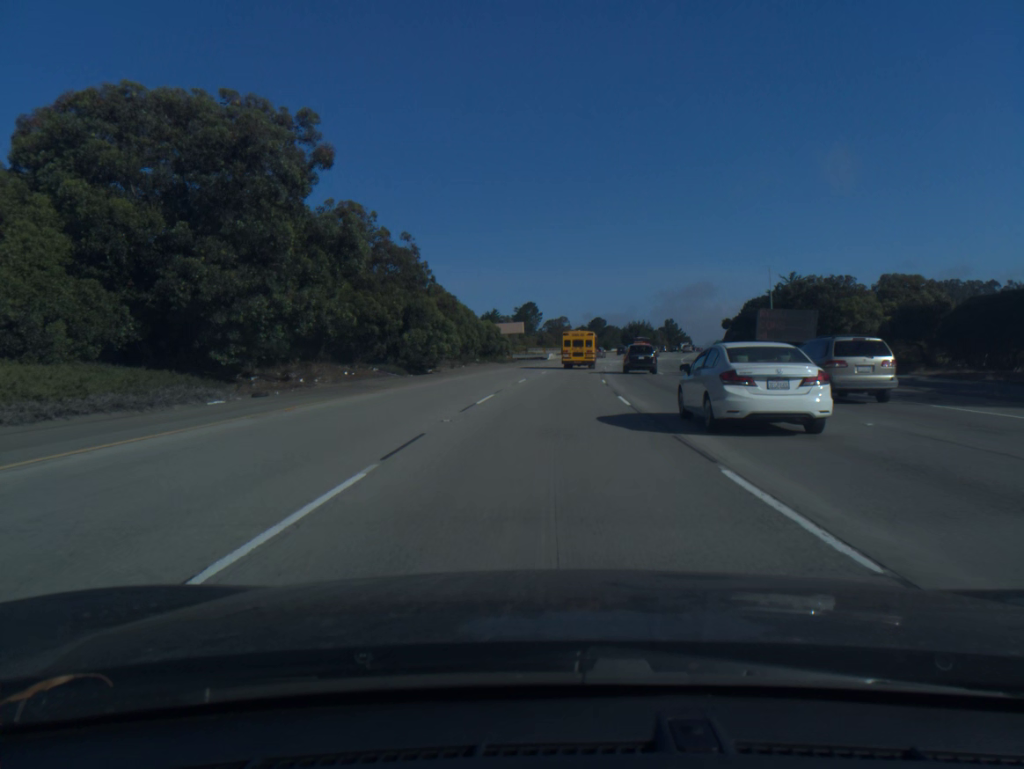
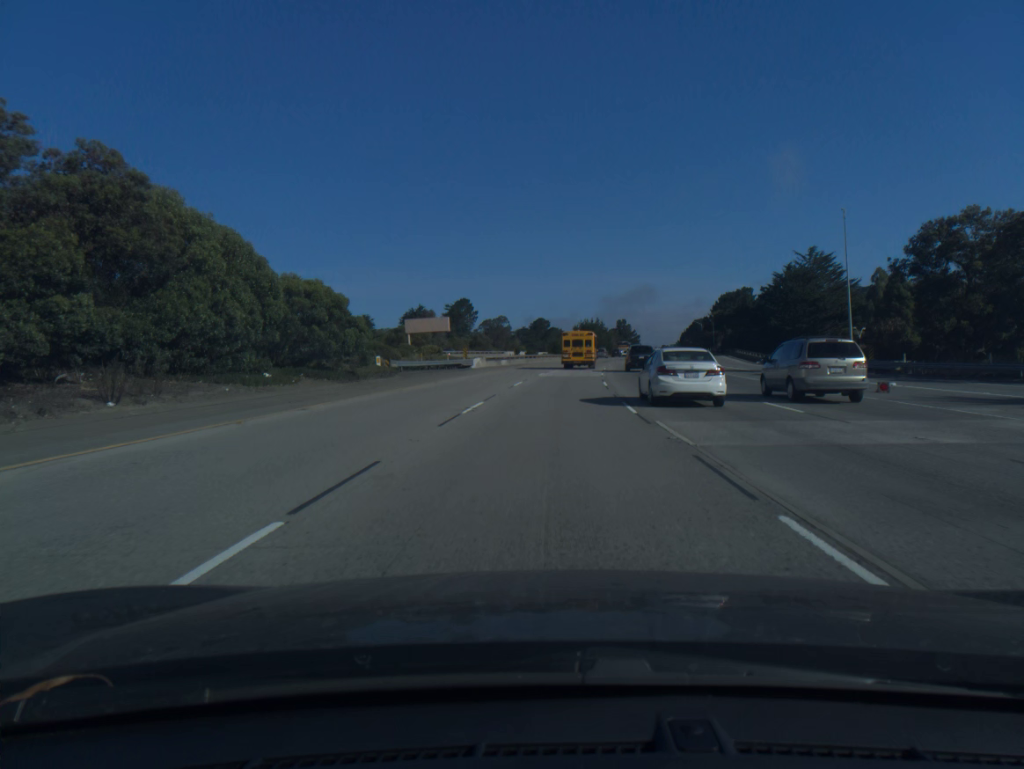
(+1.7, +45.8) m; +4°
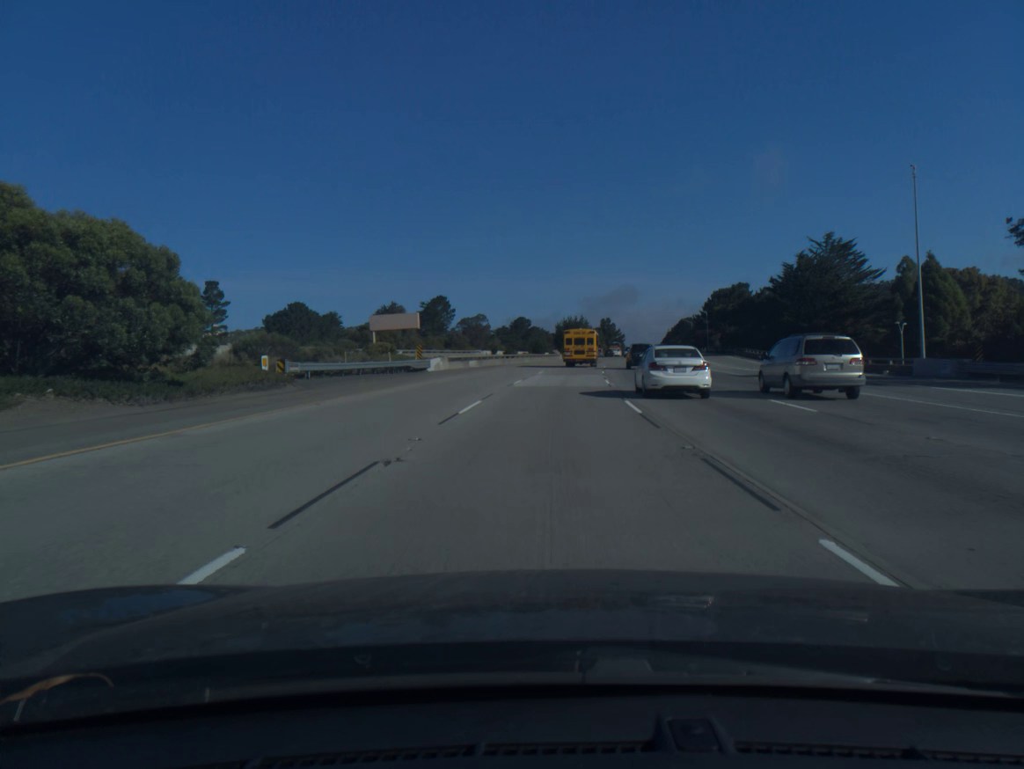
(+0.2, +15.3) m; +1°
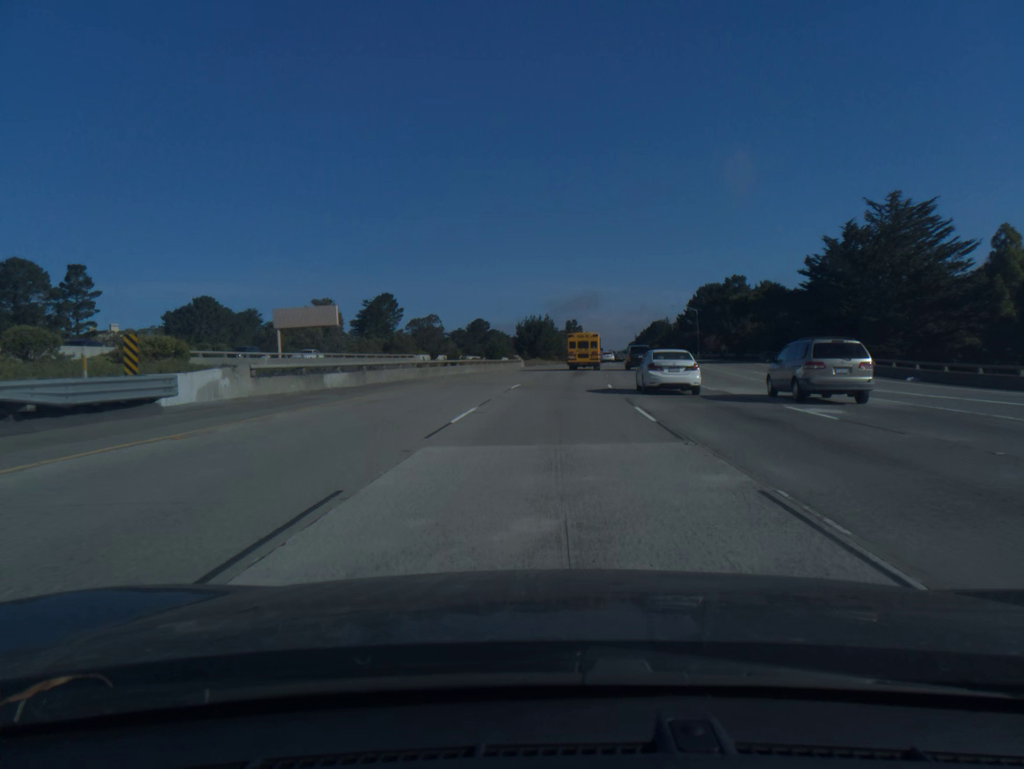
(+0.7, +30.7) m; +3°
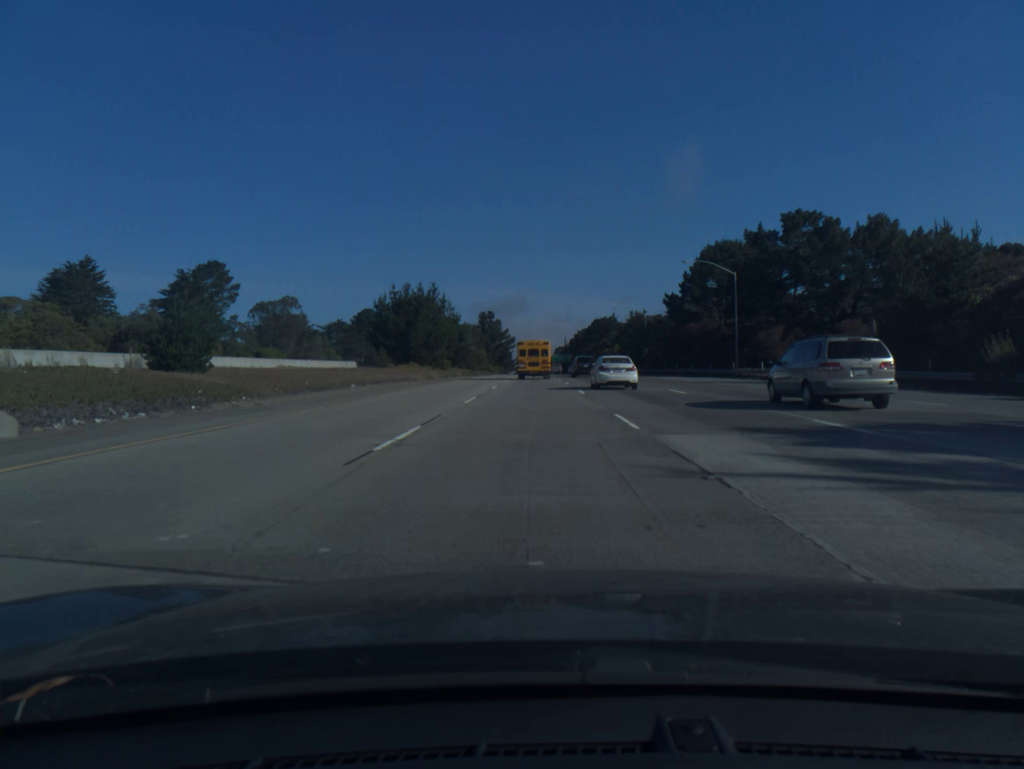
(+4.9, +77.4) m; +6°
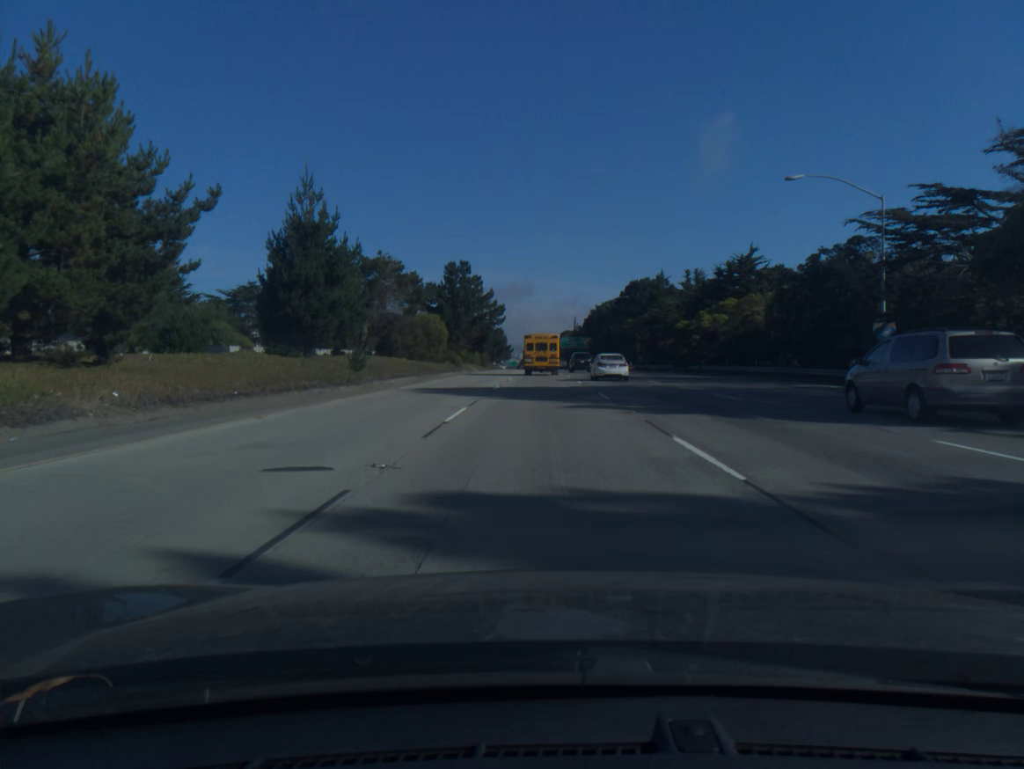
(-0.5, +78.7) m; 0°
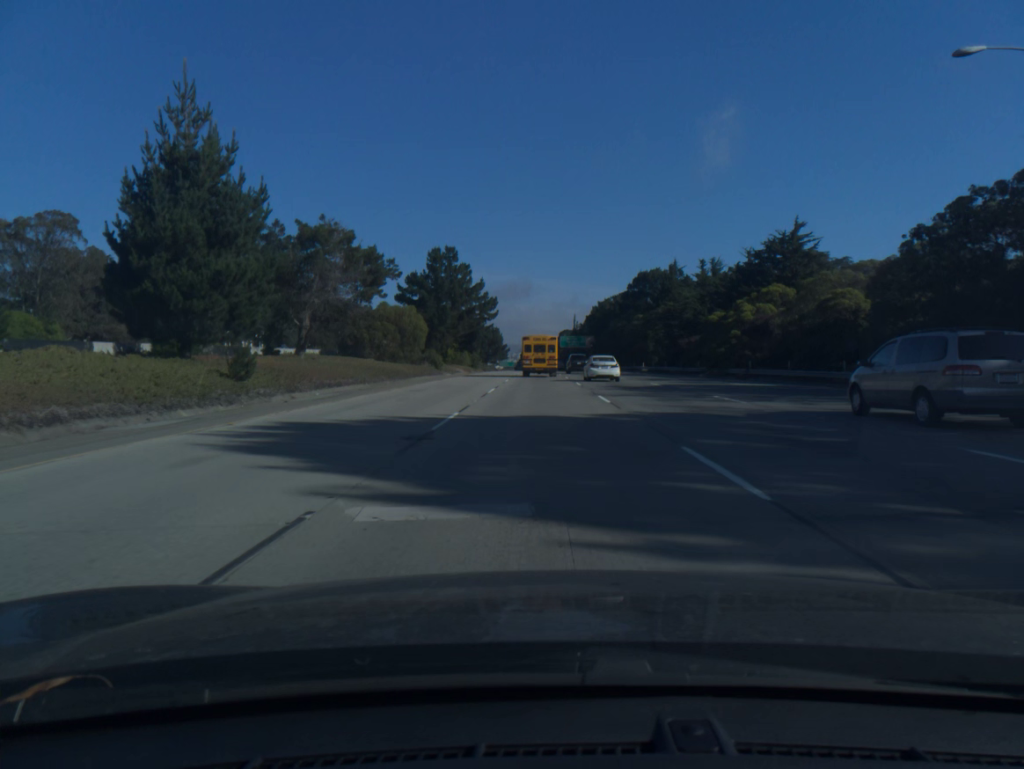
(0.0, +15.6) m; 0°
